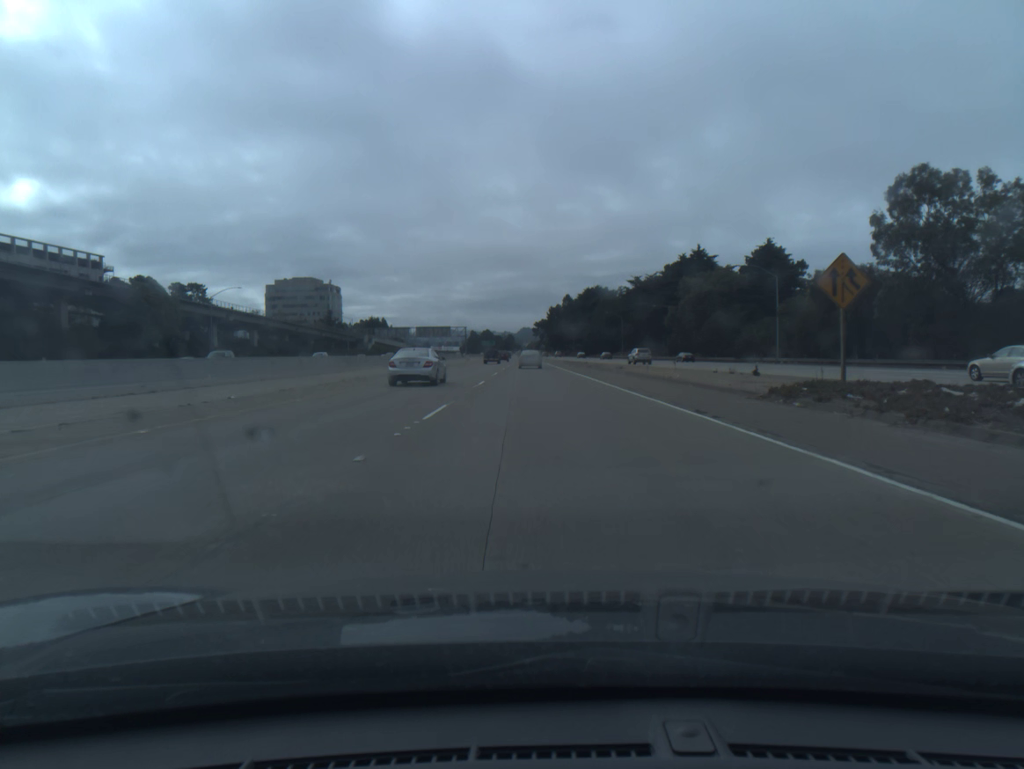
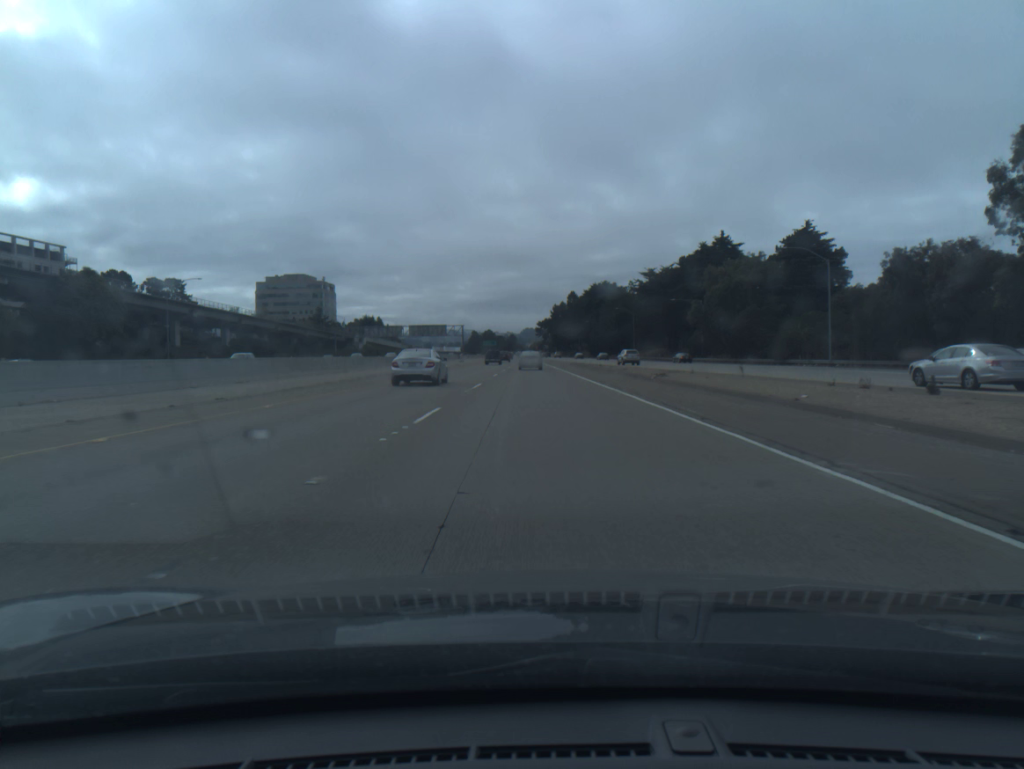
(0.0, +16.3) m; 0°
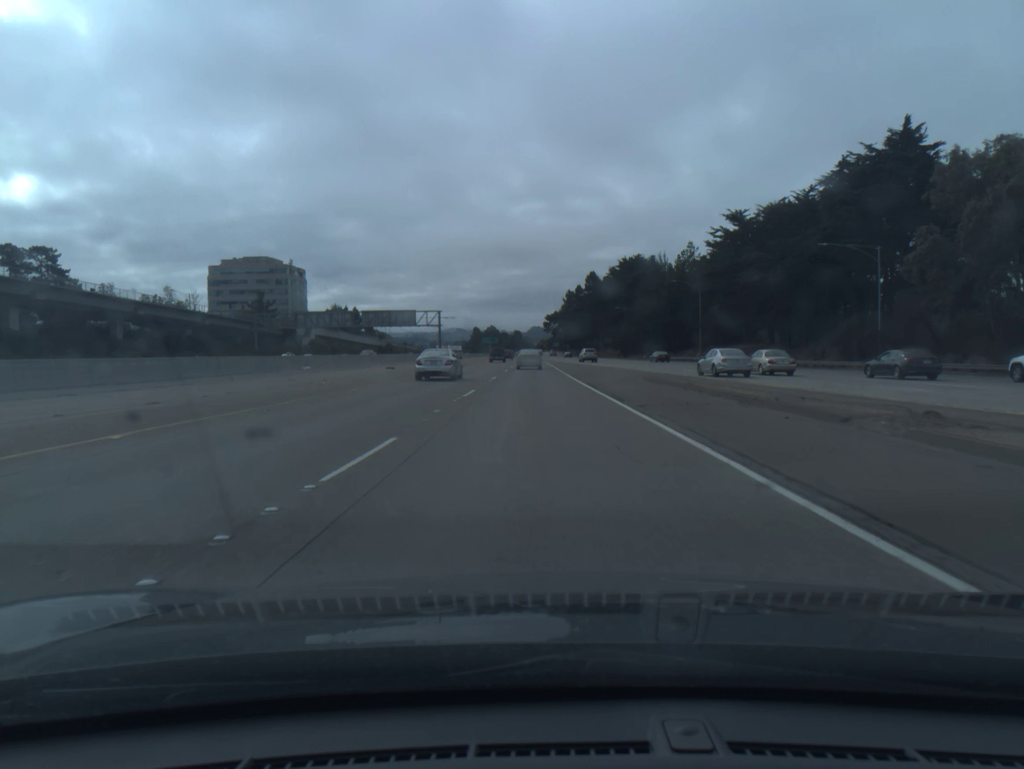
(-0.4, +64.6) m; -1°
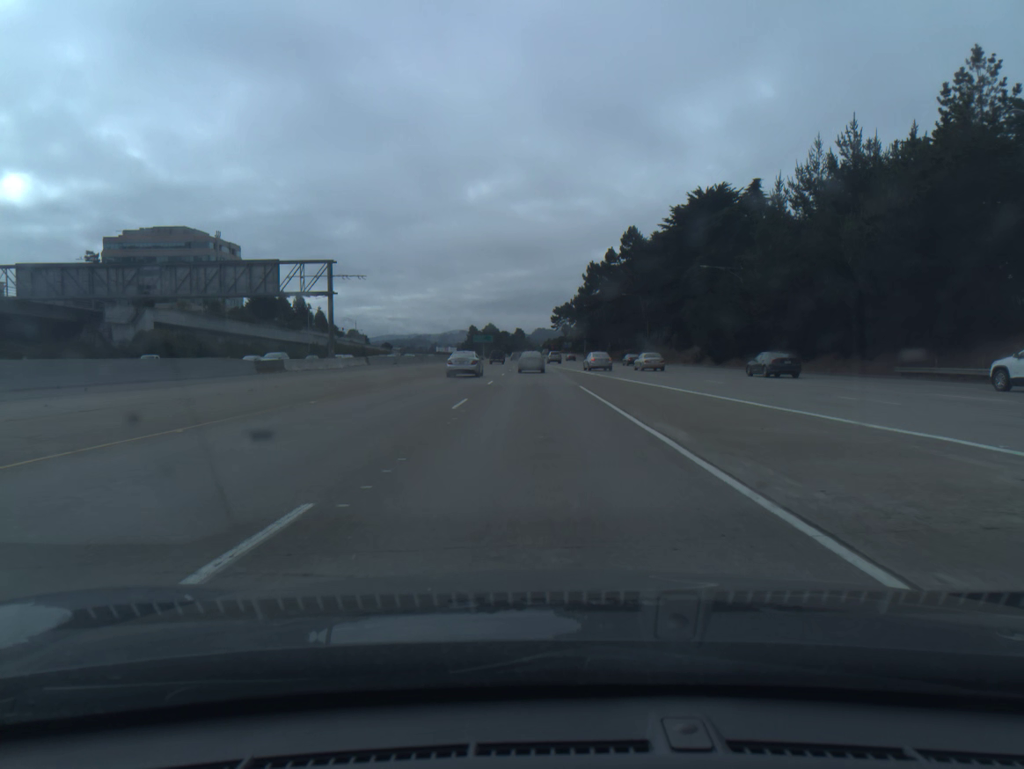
(-0.5, +79.0) m; 0°
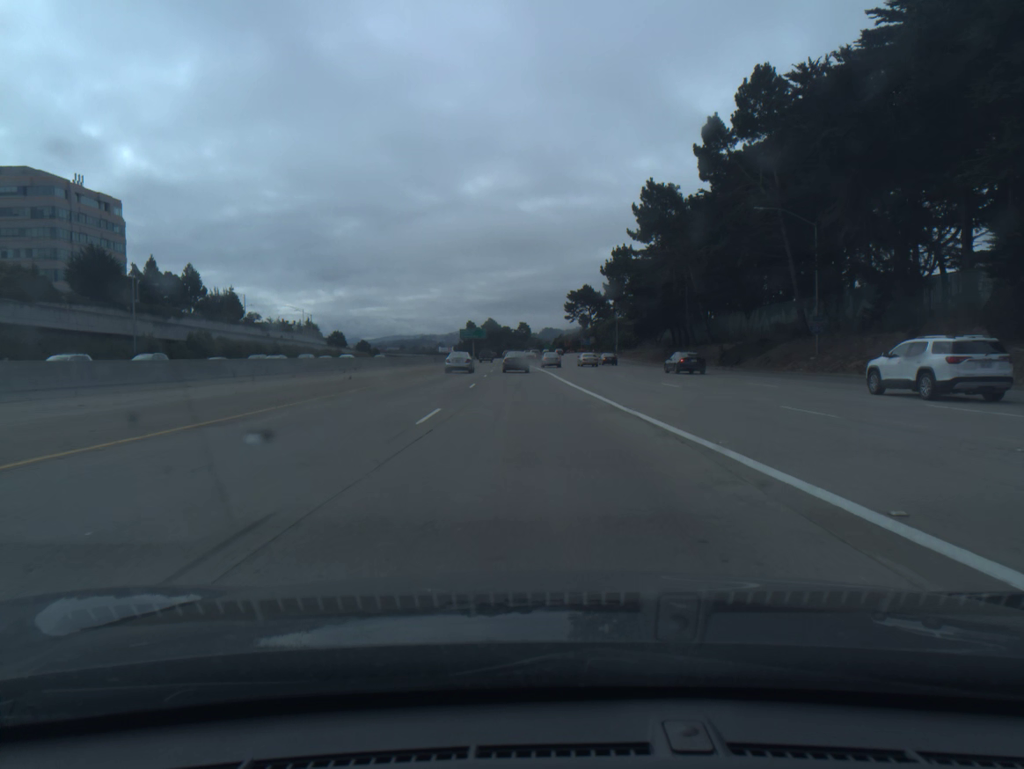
(-0.3, +77.2) m; 0°
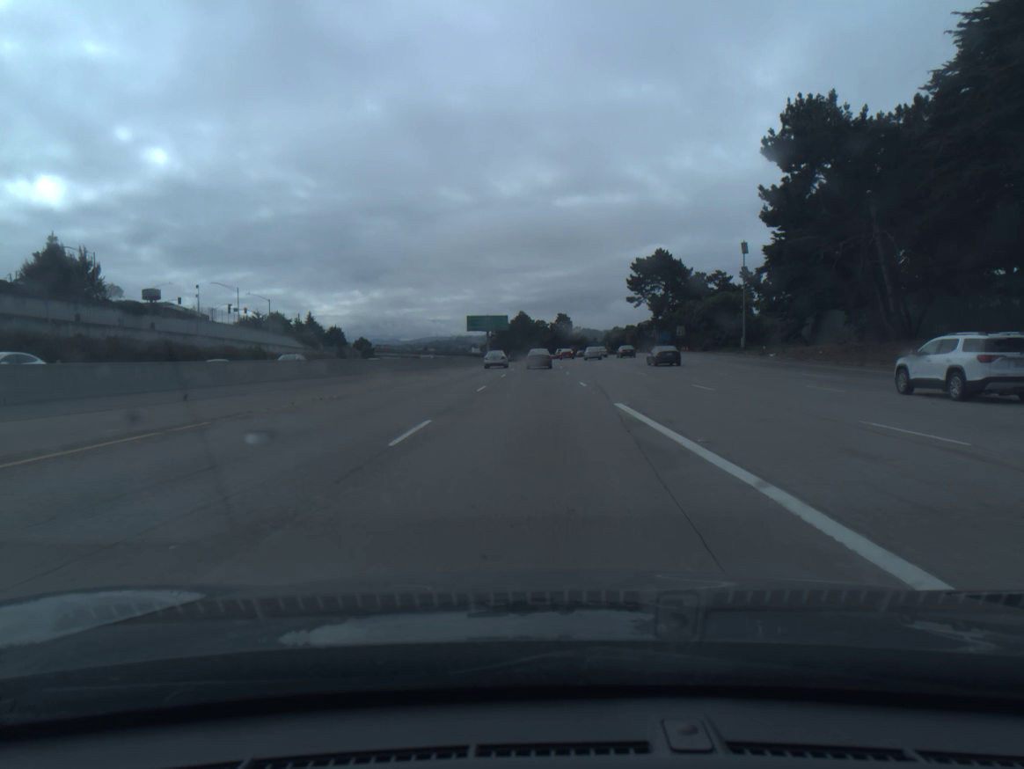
(-2.1, +76.5) m; -3°
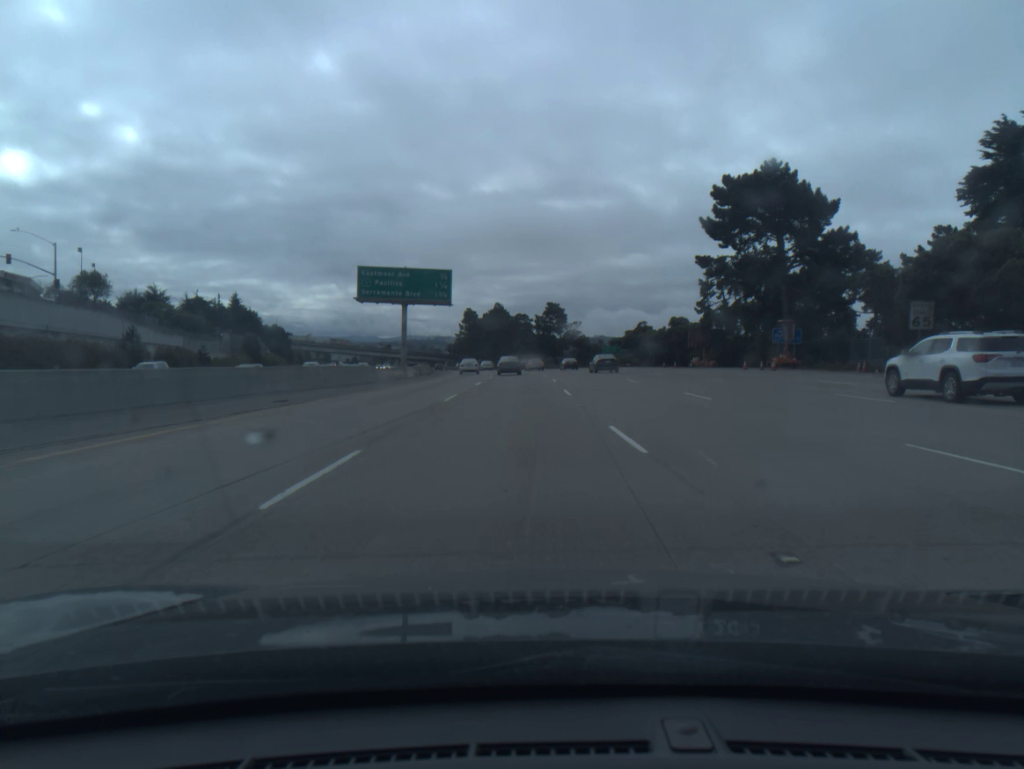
(+0.4, +77.2) m; +2°
